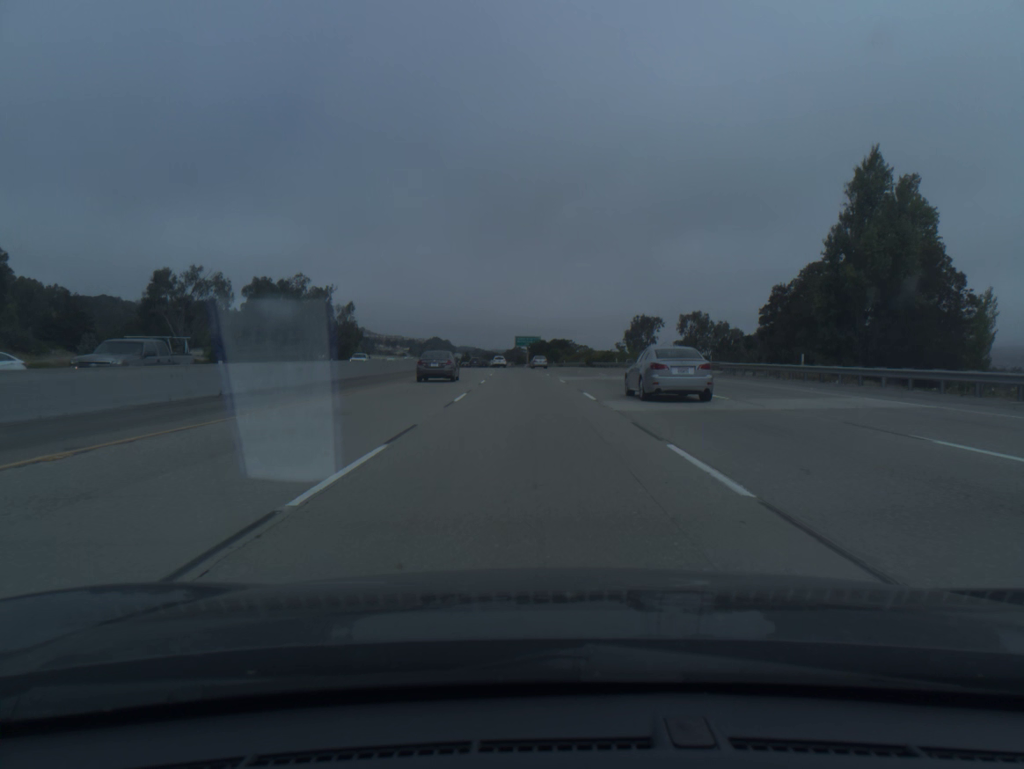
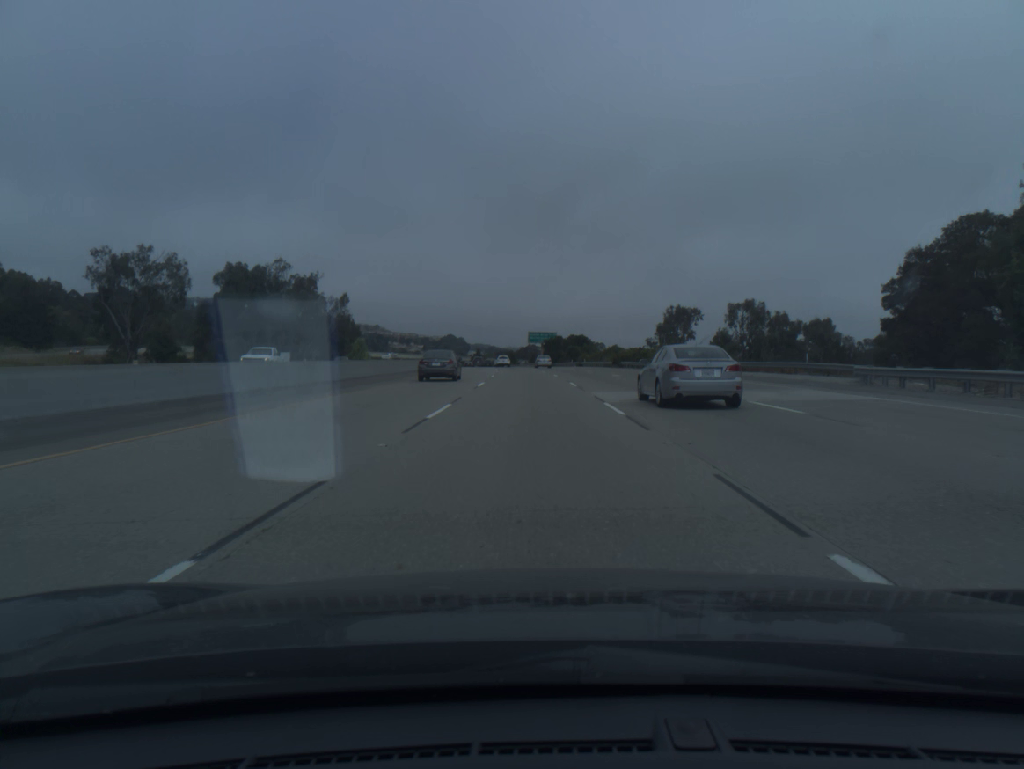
(-0.2, +20.2) m; -1°
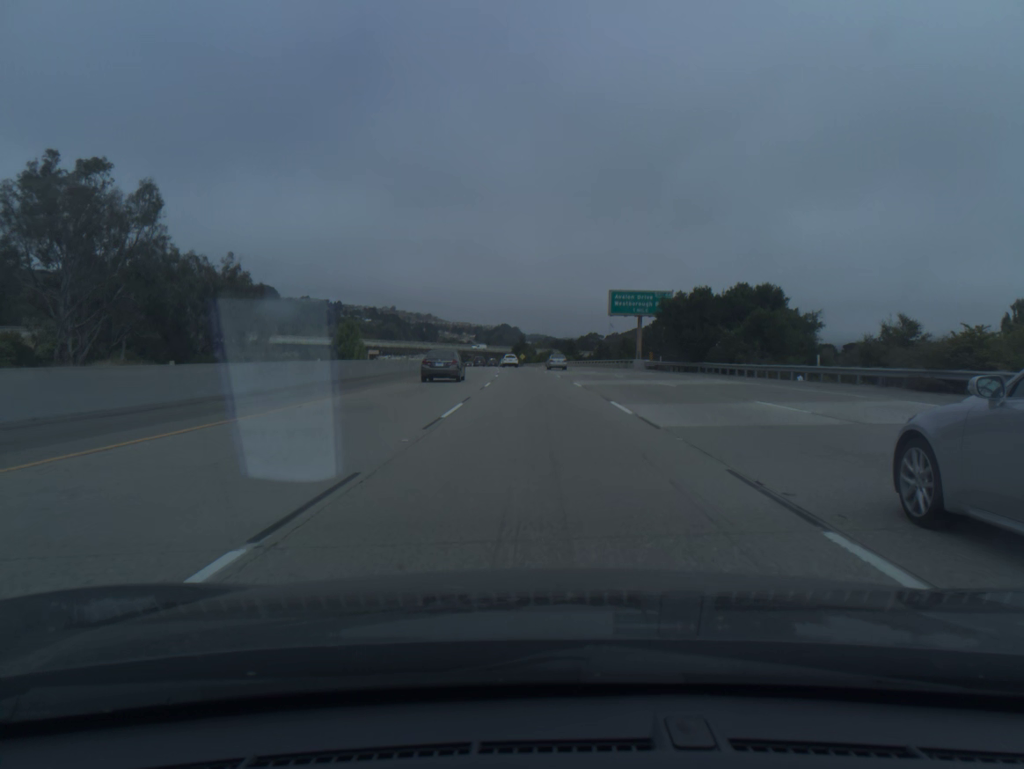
(-3.8, +101.3) m; -4°
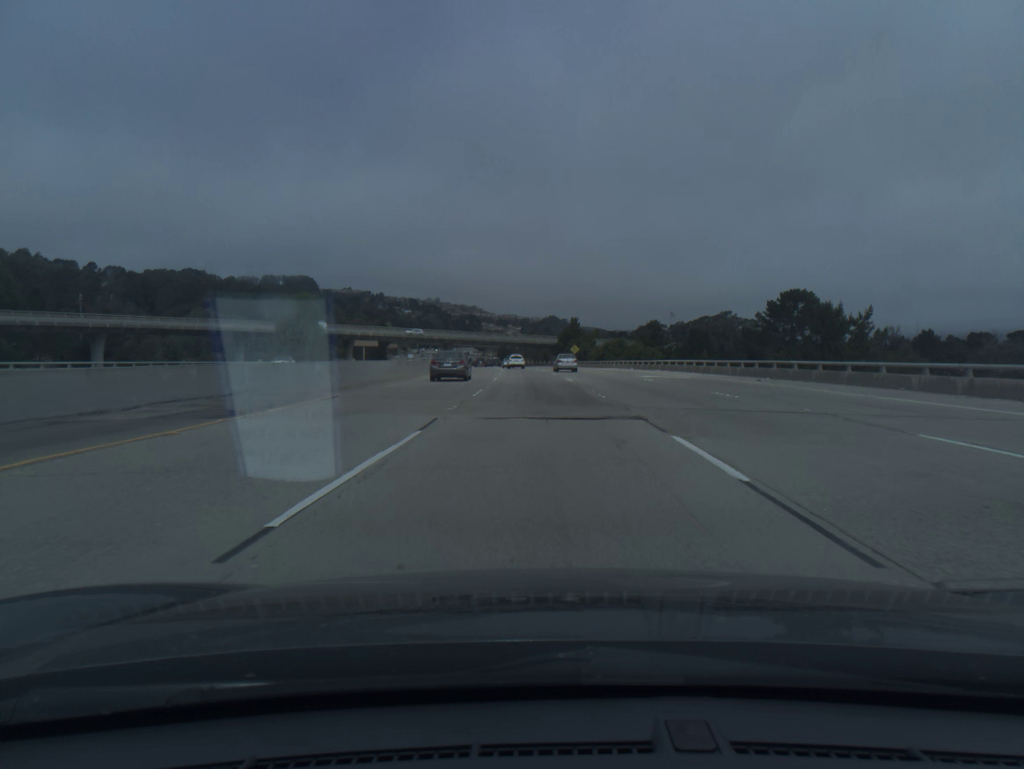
(-2.2, +81.2) m; -4°
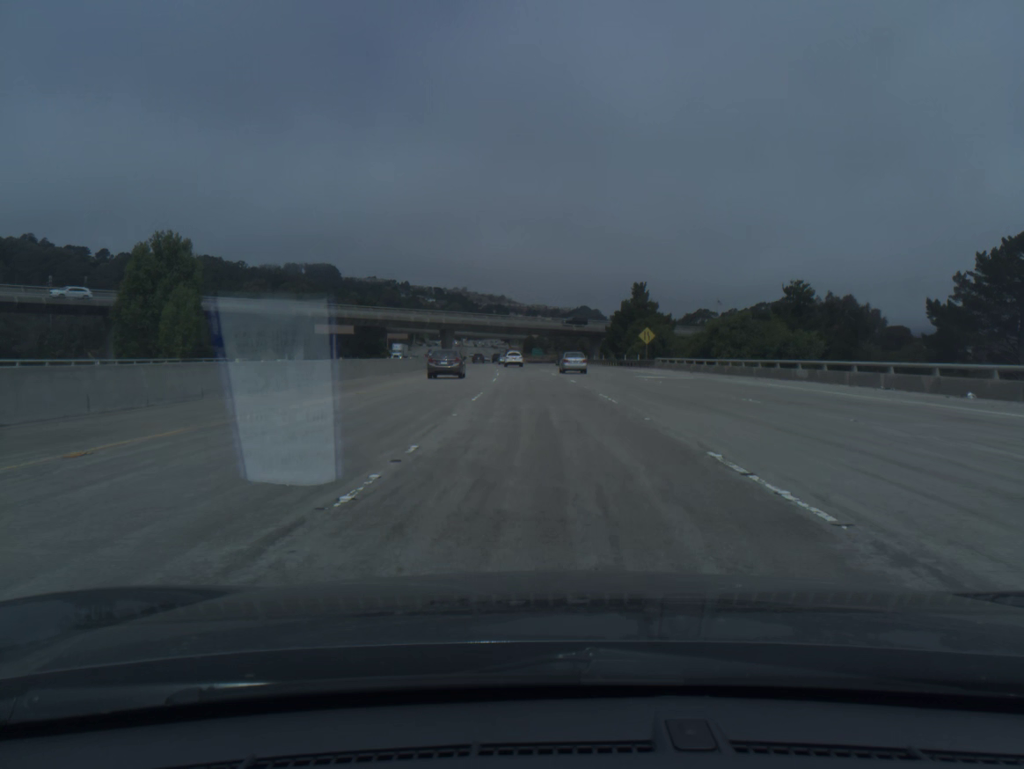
(-1.2, +60.5) m; -2°
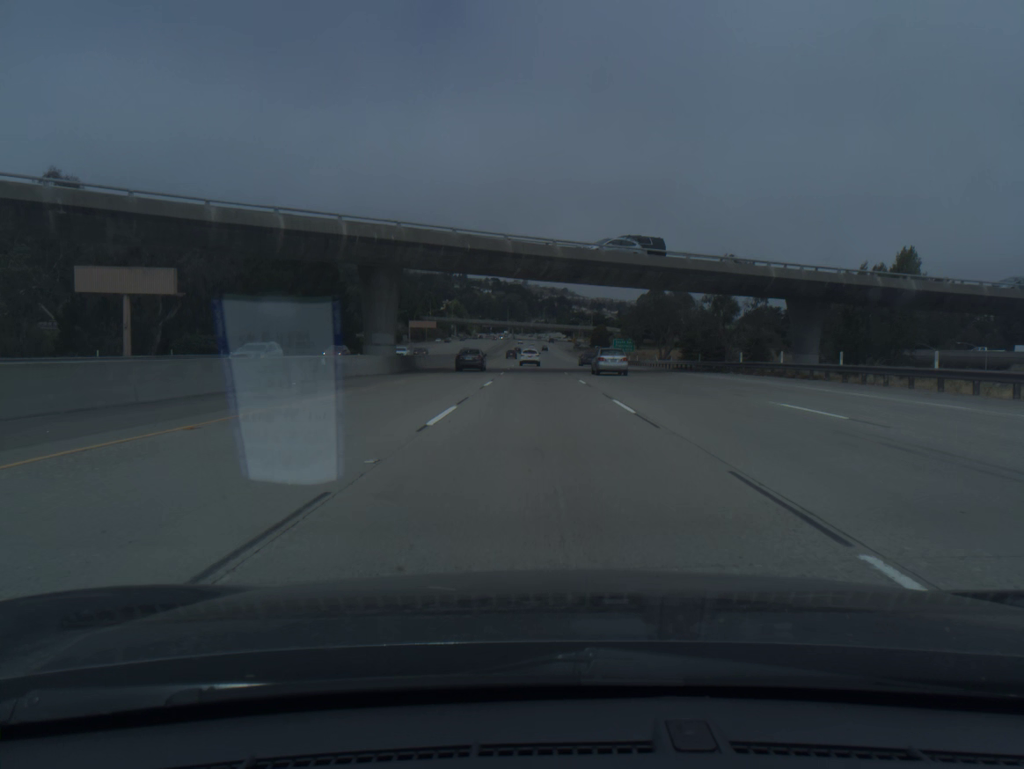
(-3.7, +100.0) m; -4°
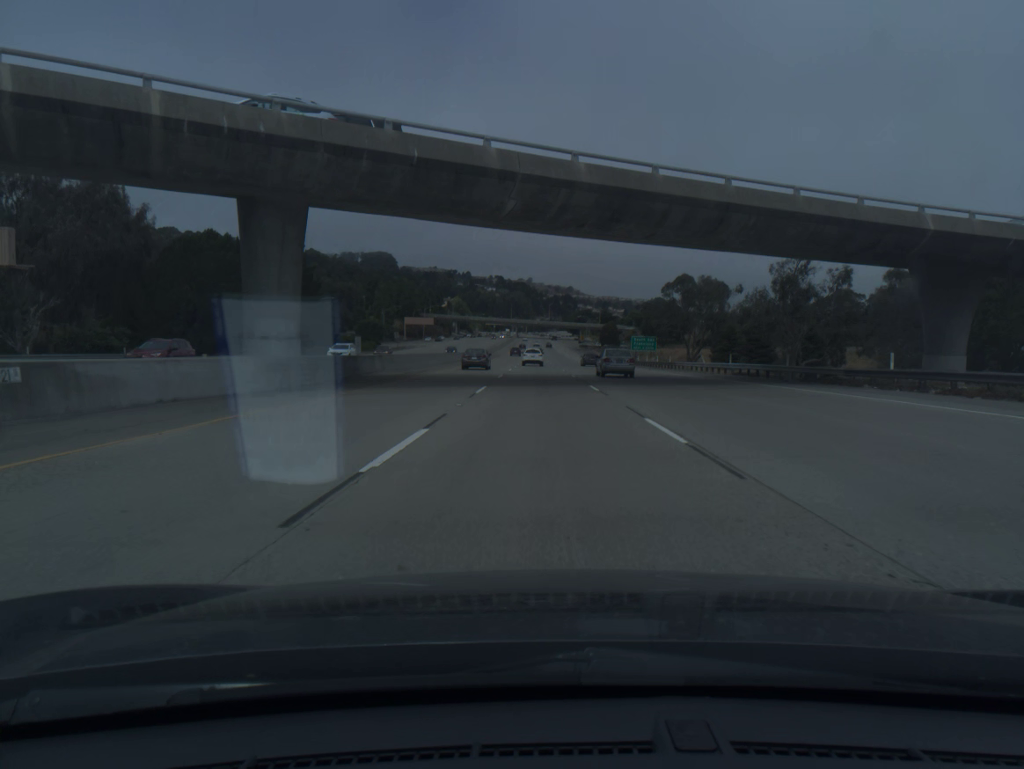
(-0.1, +19.7) m; 0°
